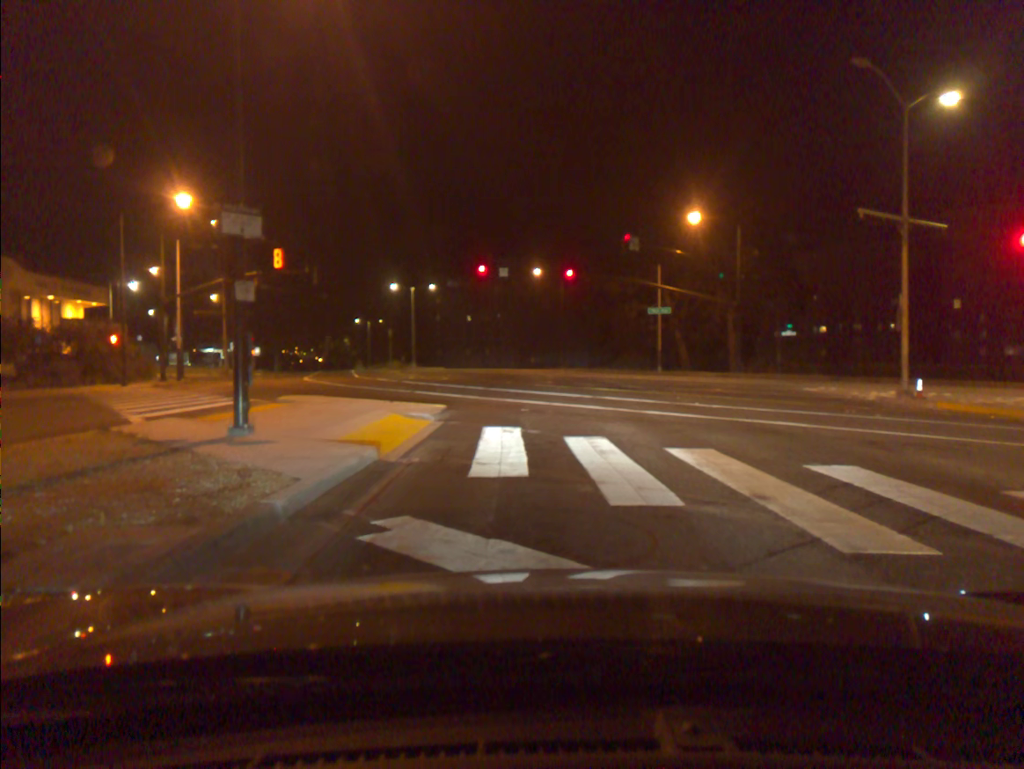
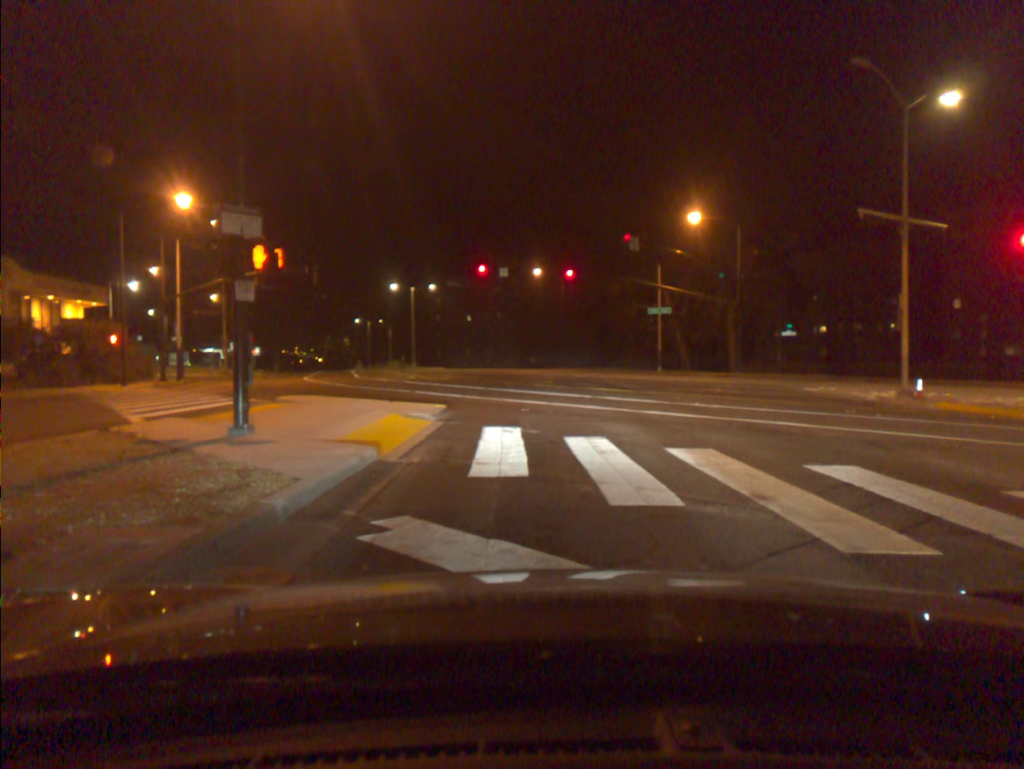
(0.0, 0.0) m; 0°
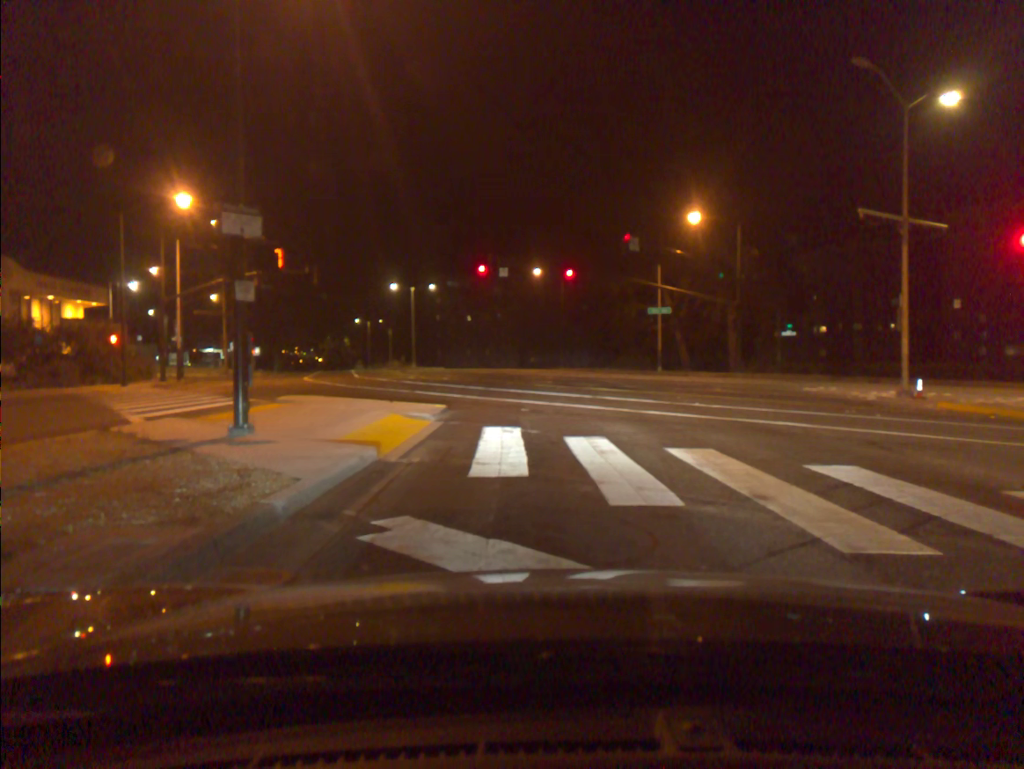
(0.0, 0.0) m; 0°
